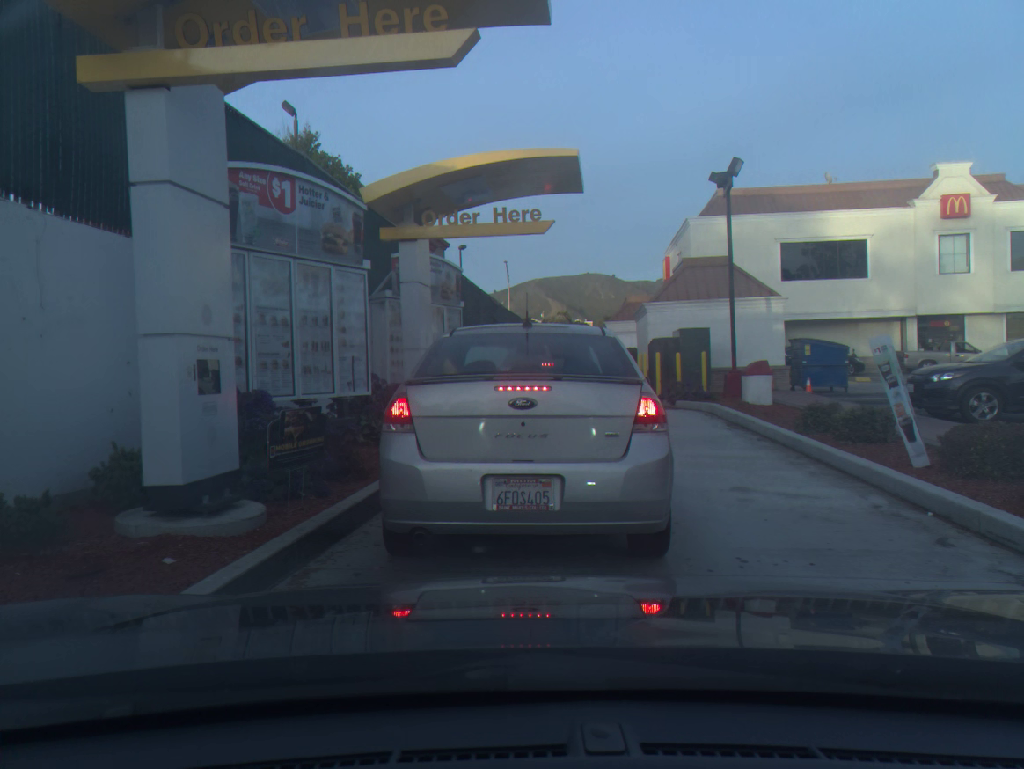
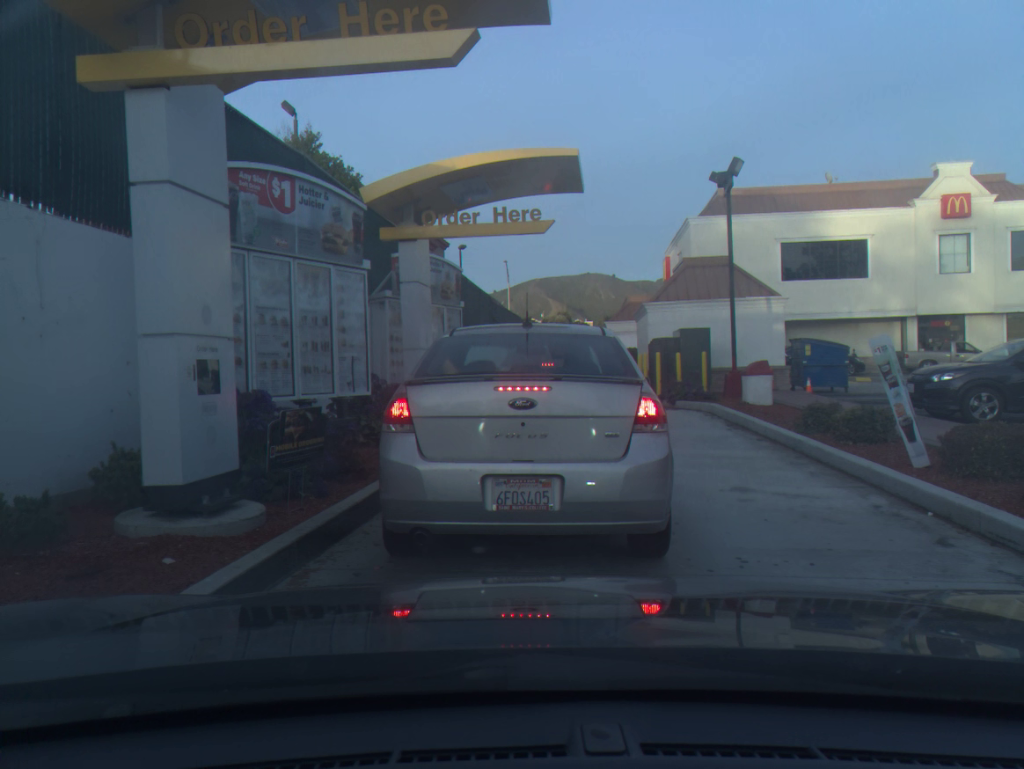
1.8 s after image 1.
(0.0, 0.0) m; 0°
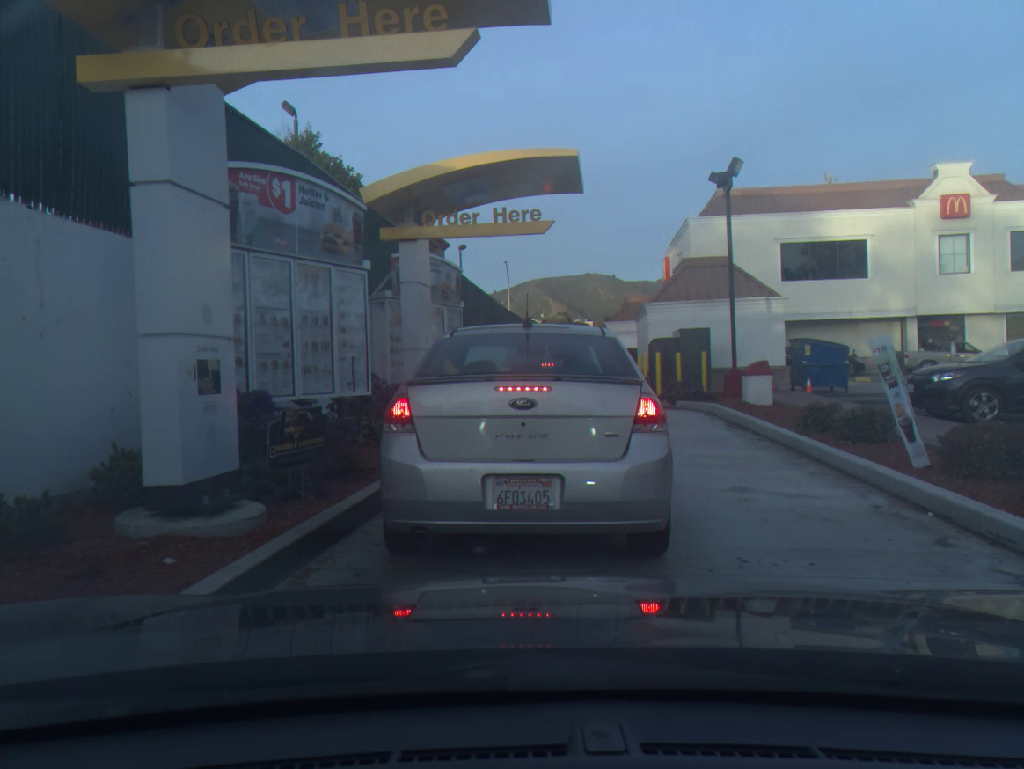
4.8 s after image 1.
(0.0, 0.0) m; 0°
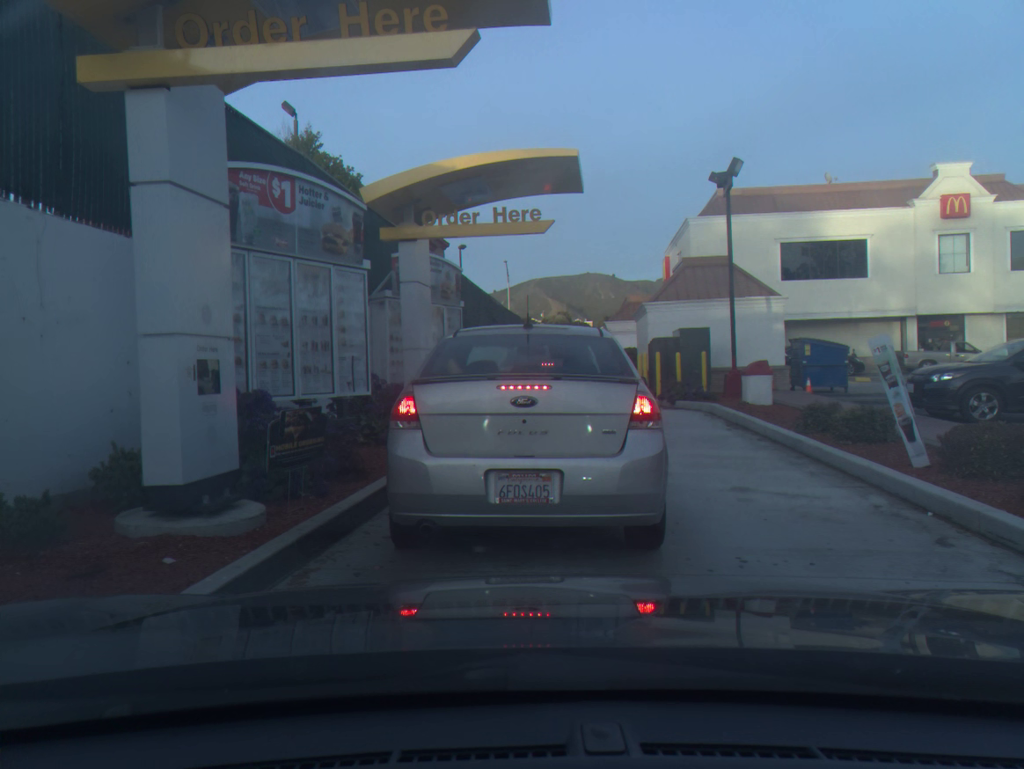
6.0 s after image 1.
(0.0, 0.0) m; 0°
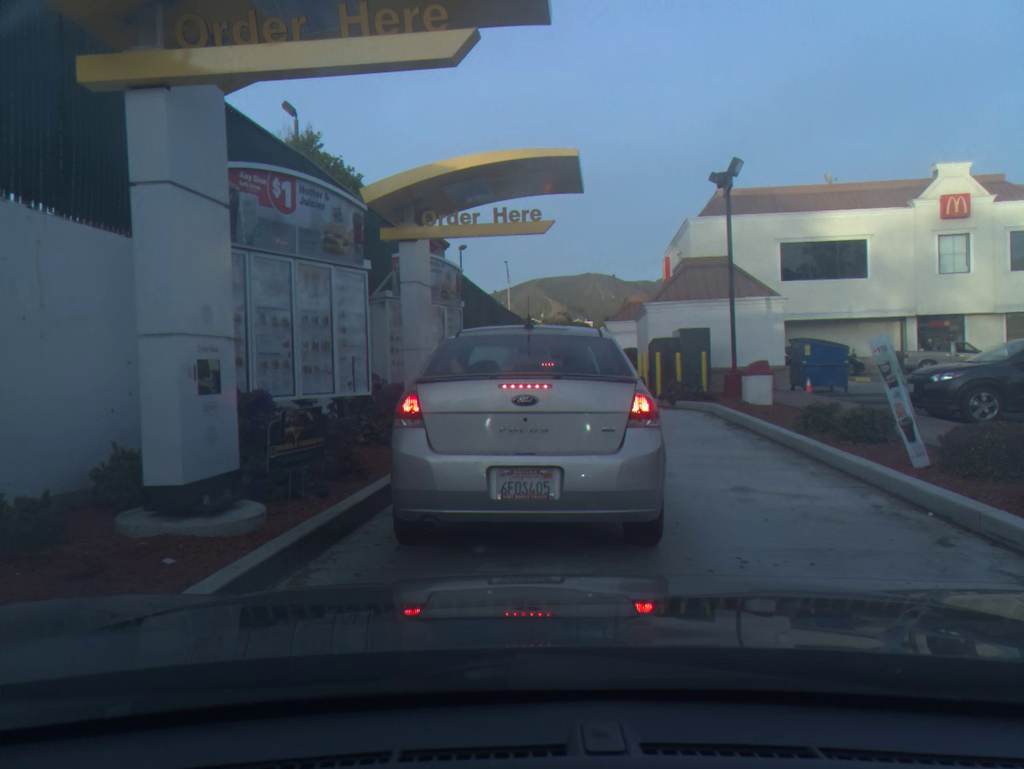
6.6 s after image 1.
(0.0, 0.0) m; 0°
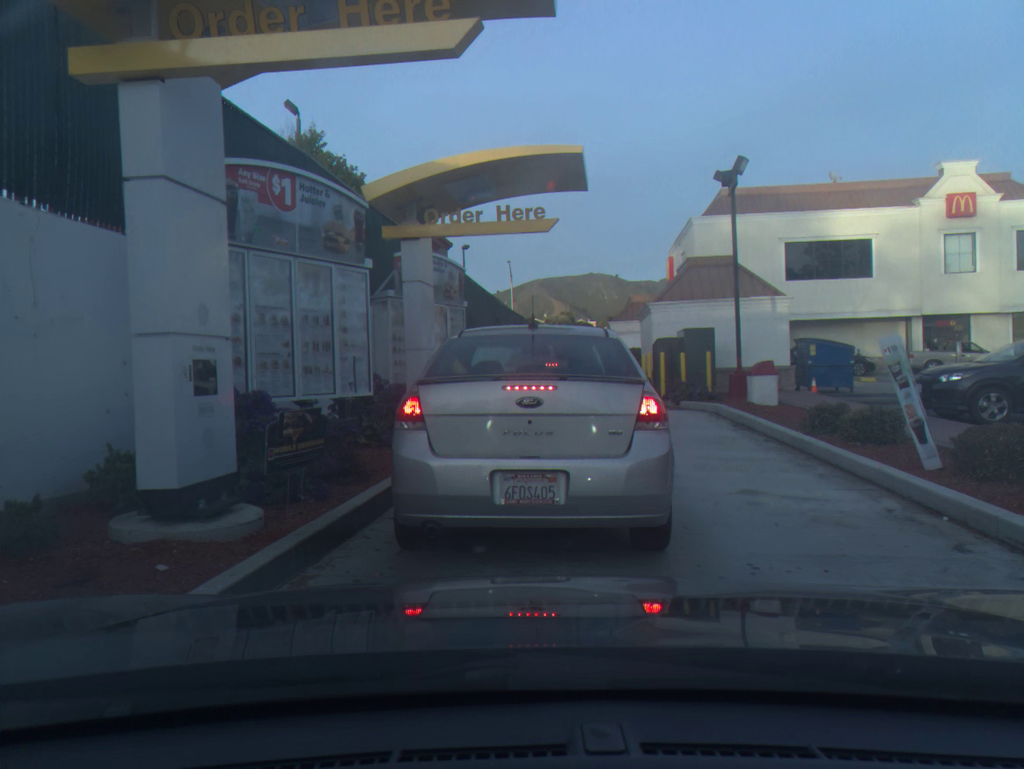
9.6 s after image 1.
(0.0, +0.2) m; 0°
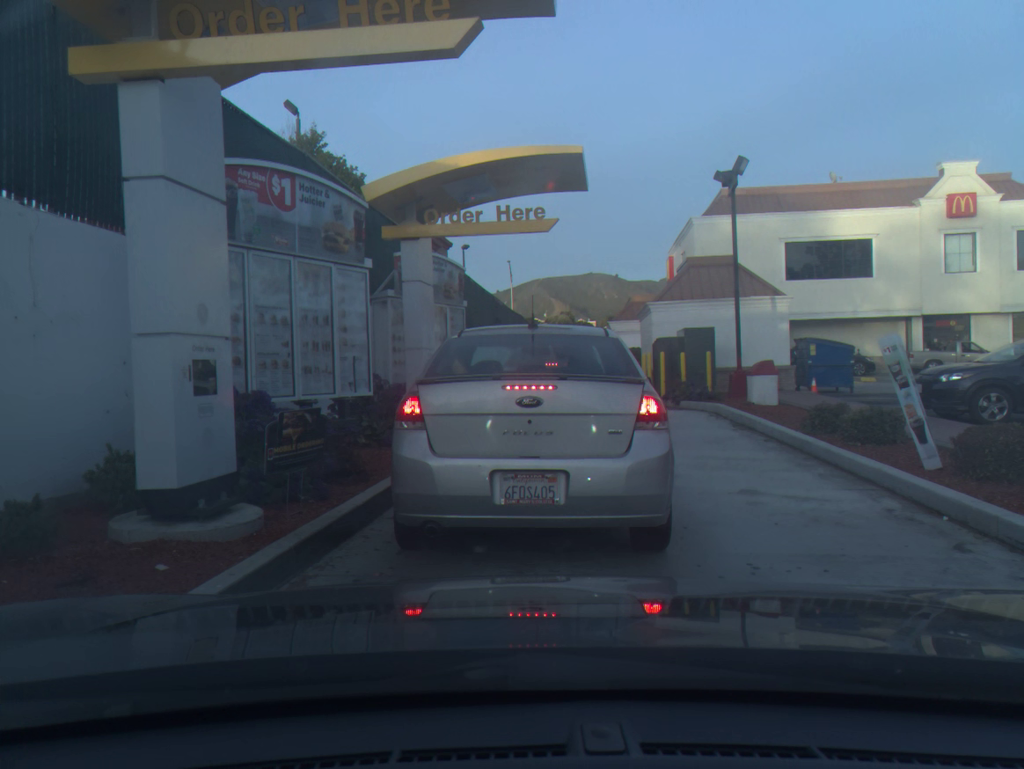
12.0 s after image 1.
(0.0, 0.0) m; 0°
